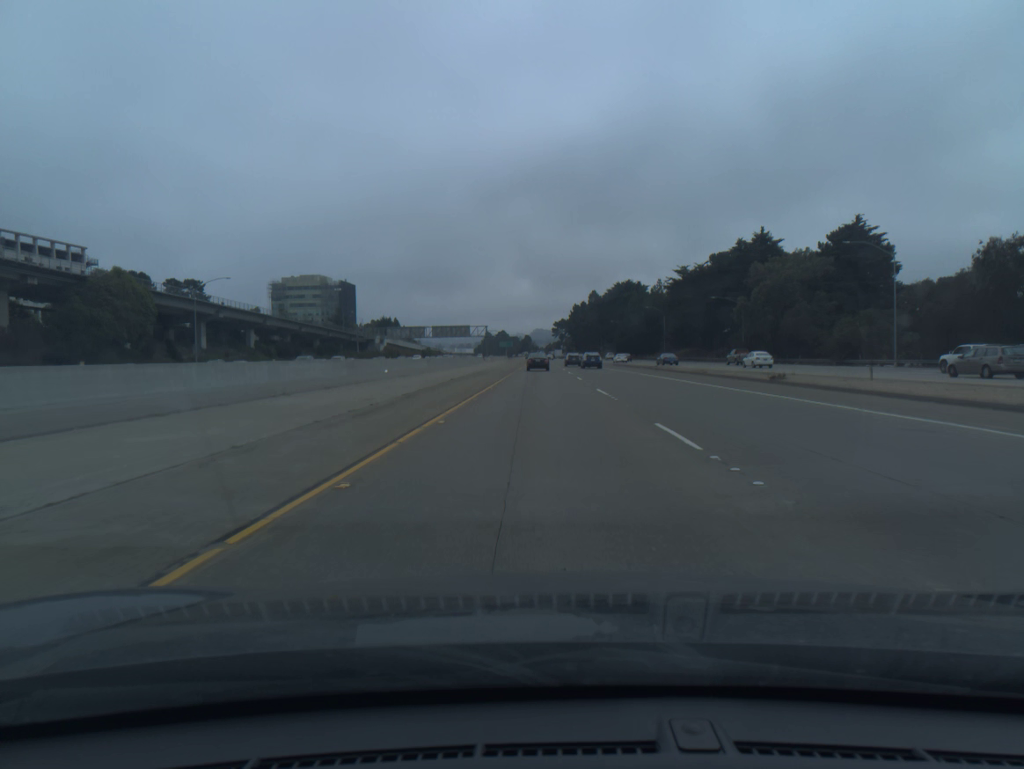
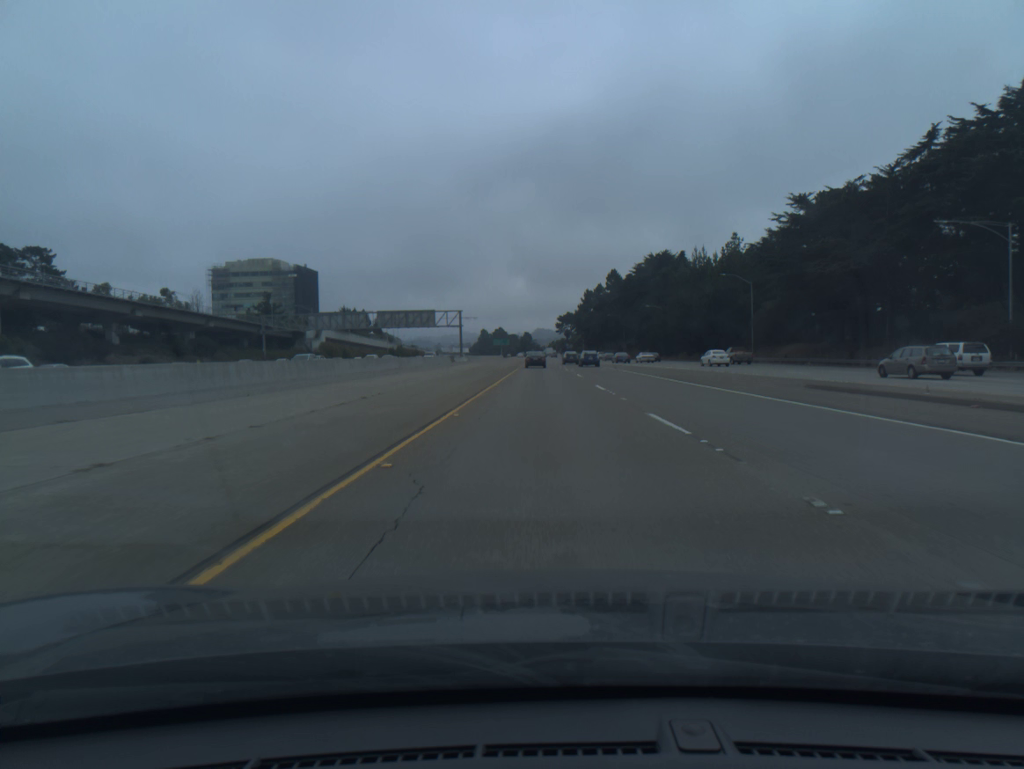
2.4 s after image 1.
(-0.2, +71.1) m; 0°
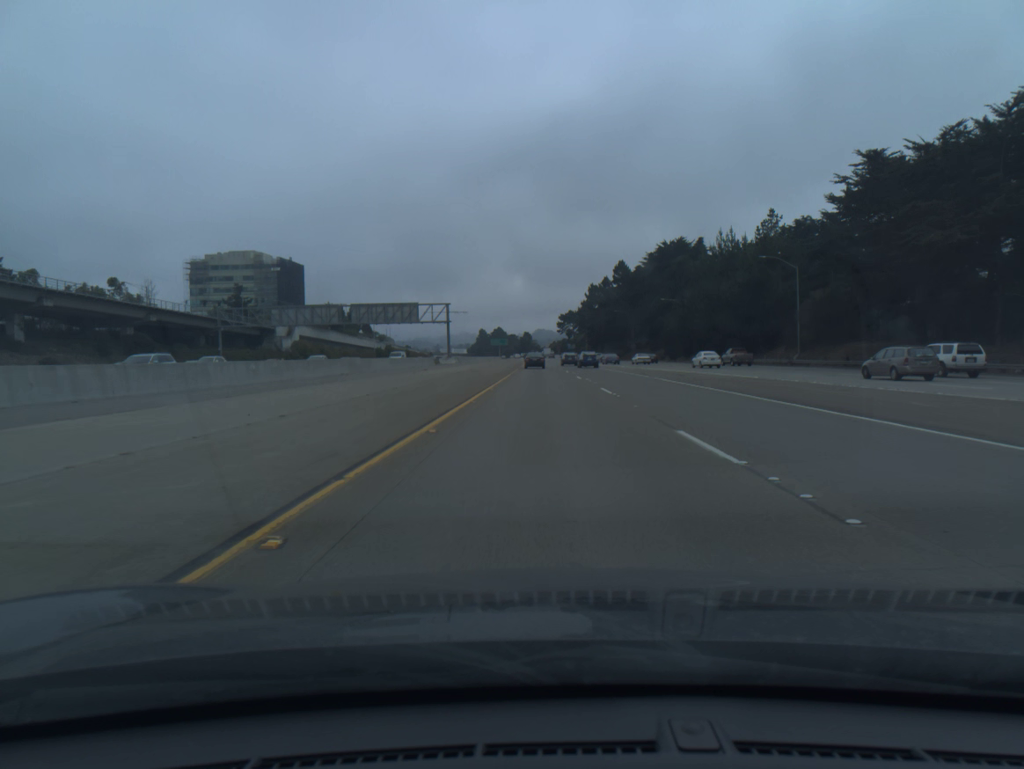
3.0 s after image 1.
(0.0, +17.8) m; 0°
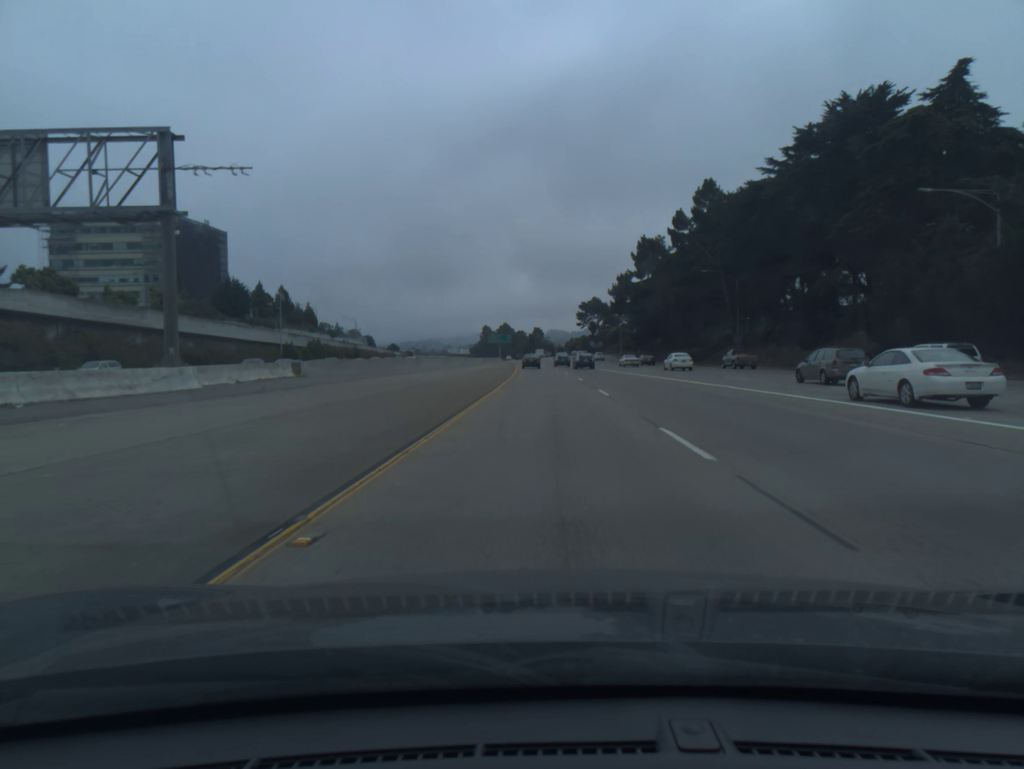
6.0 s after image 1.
(-0.5, +89.1) m; -1°
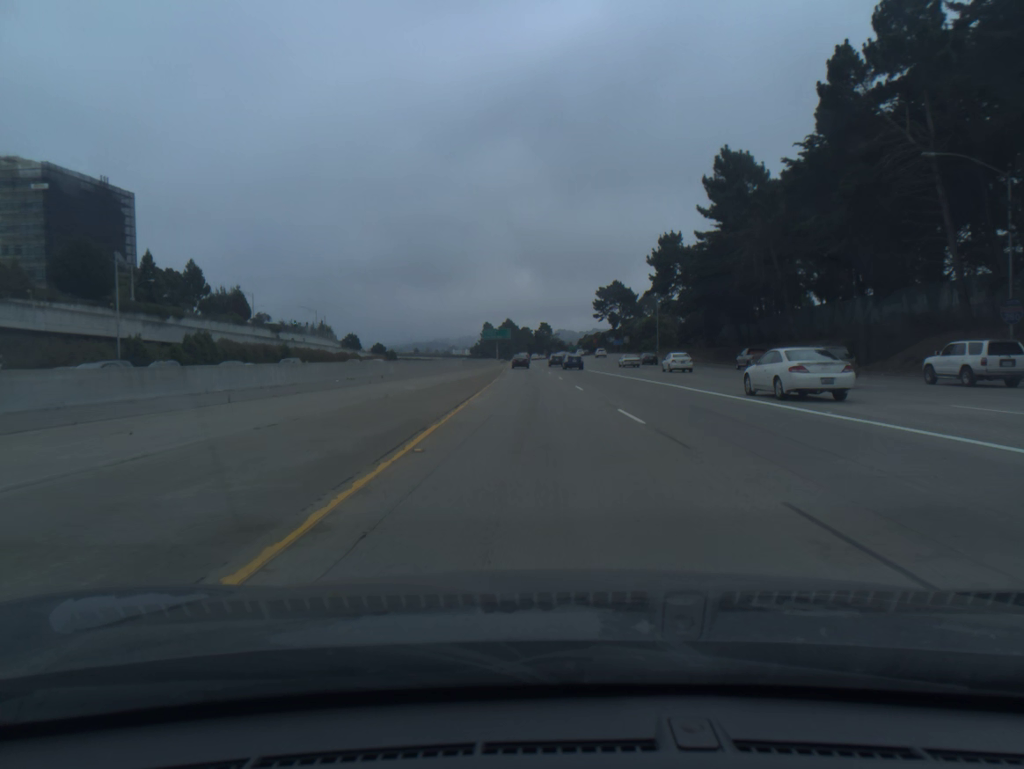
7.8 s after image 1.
(-0.2, +53.5) m; -1°
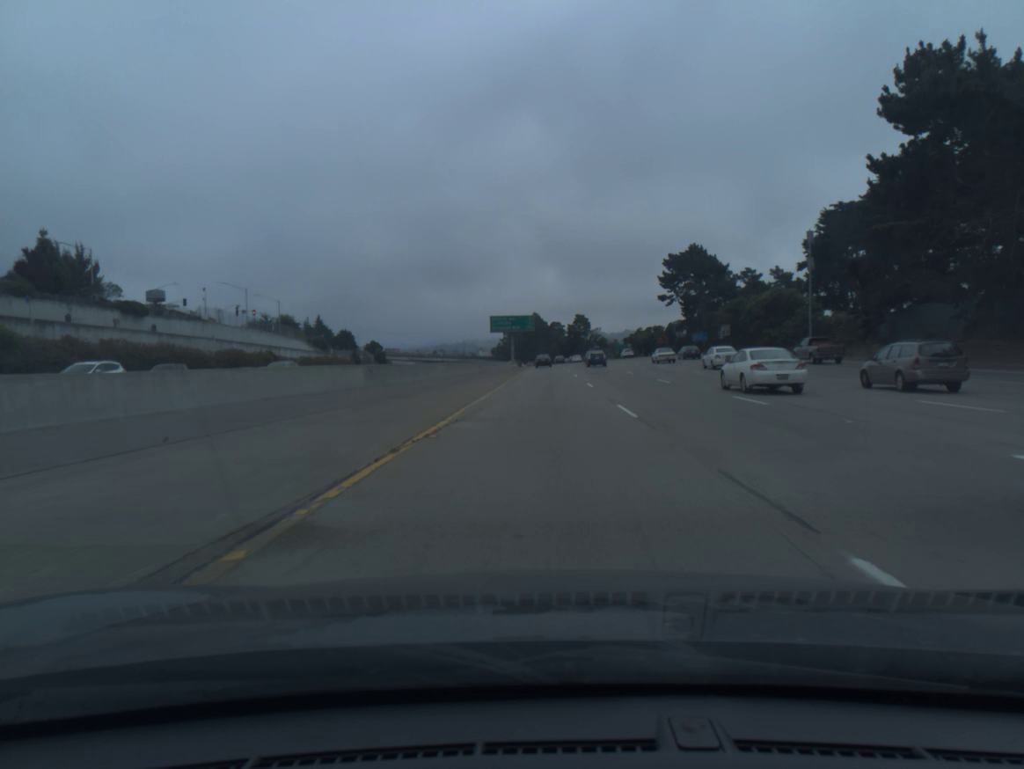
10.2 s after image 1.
(-1.6, +71.2) m; -2°
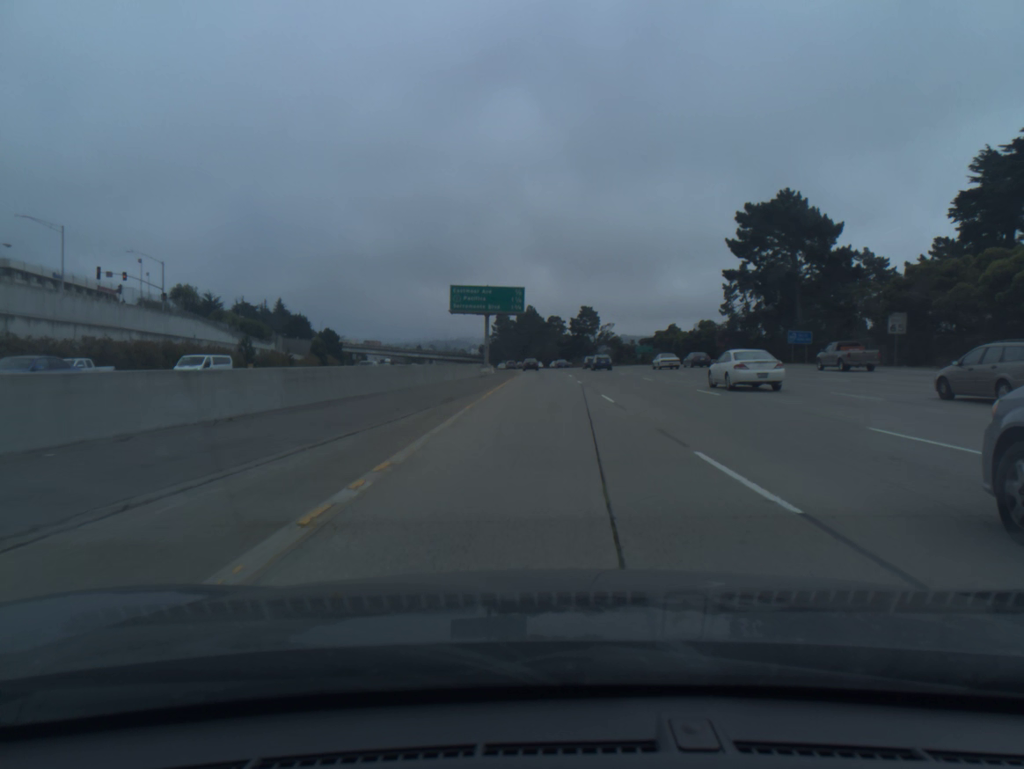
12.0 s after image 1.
(+0.1, +53.7) m; 0°
